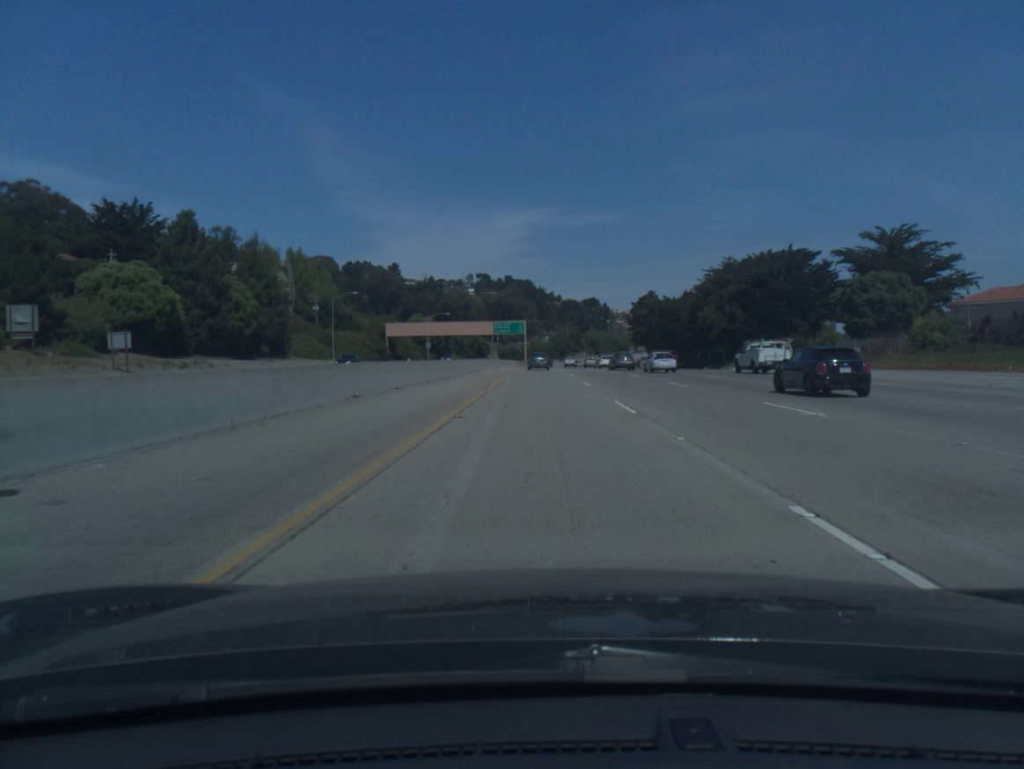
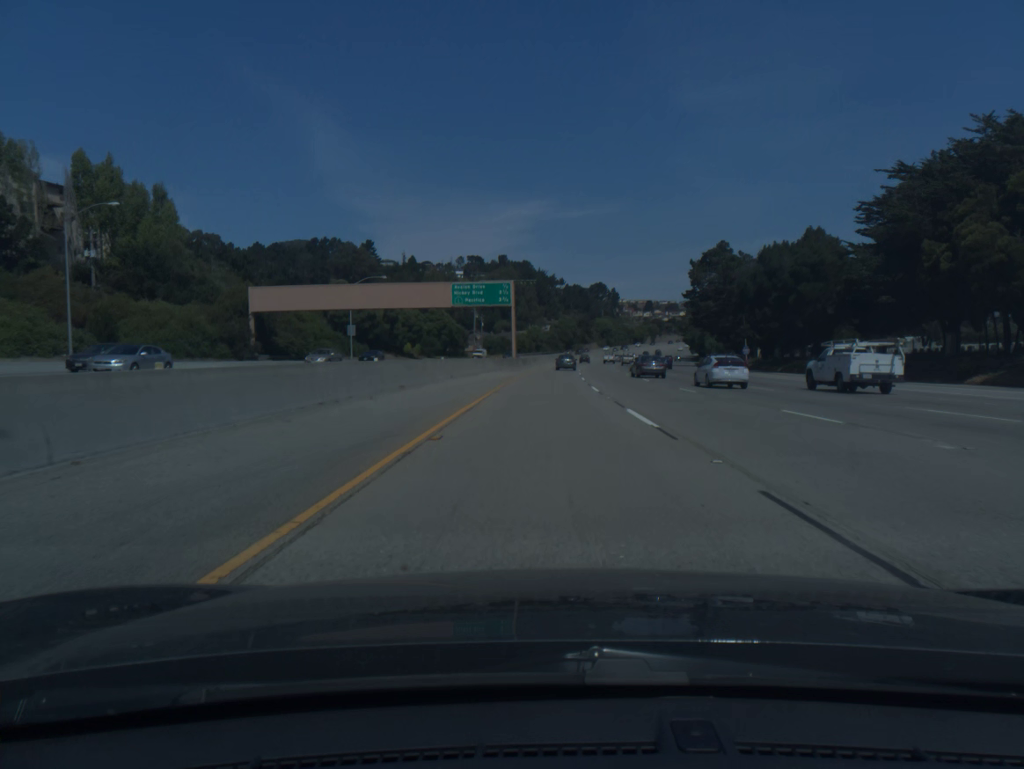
(-0.2, +80.1) m; 0°
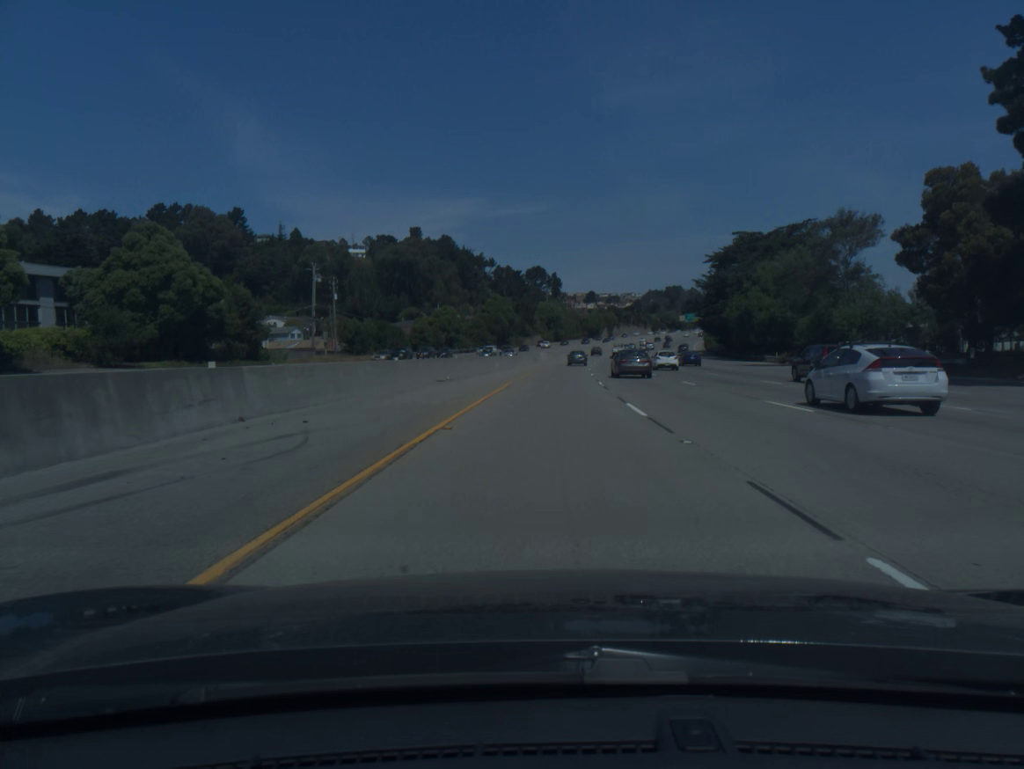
(+3.7, +100.6) m; +5°
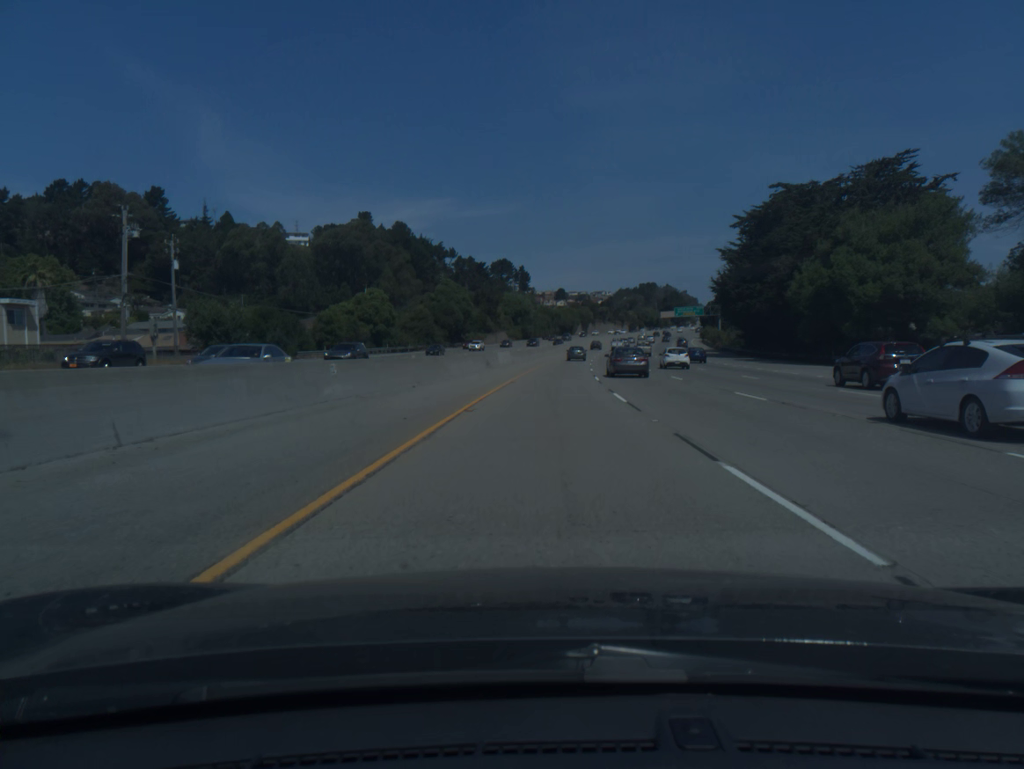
(+0.8, +40.3) m; +2°
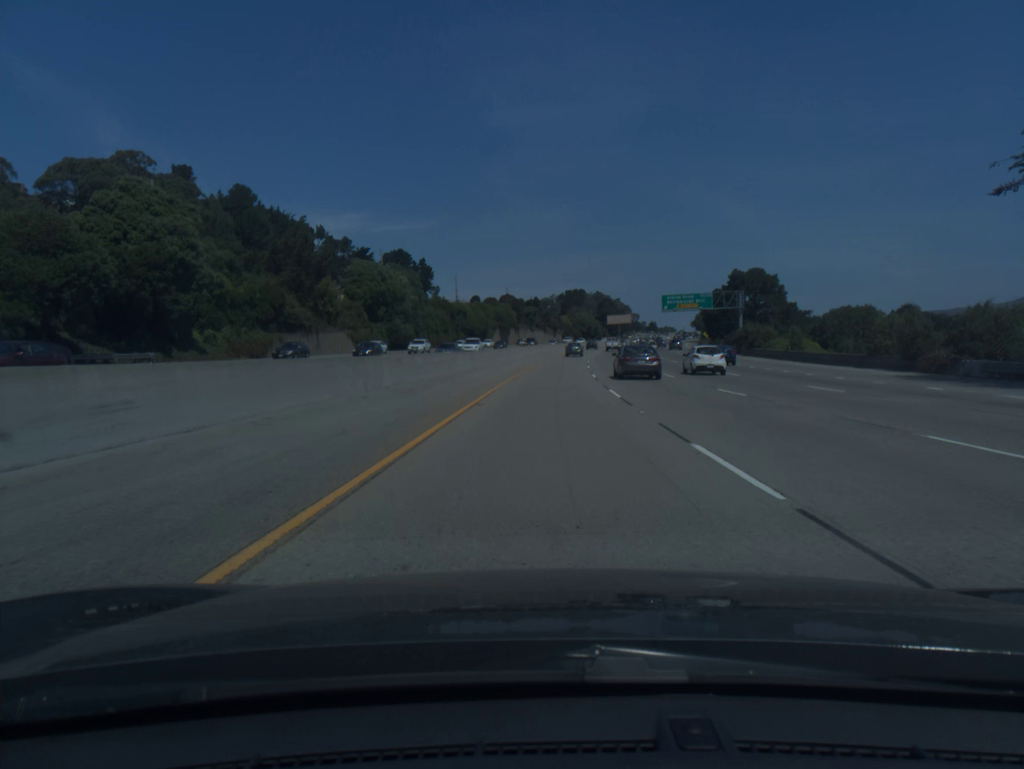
(+5.1, +100.0) m; +6°
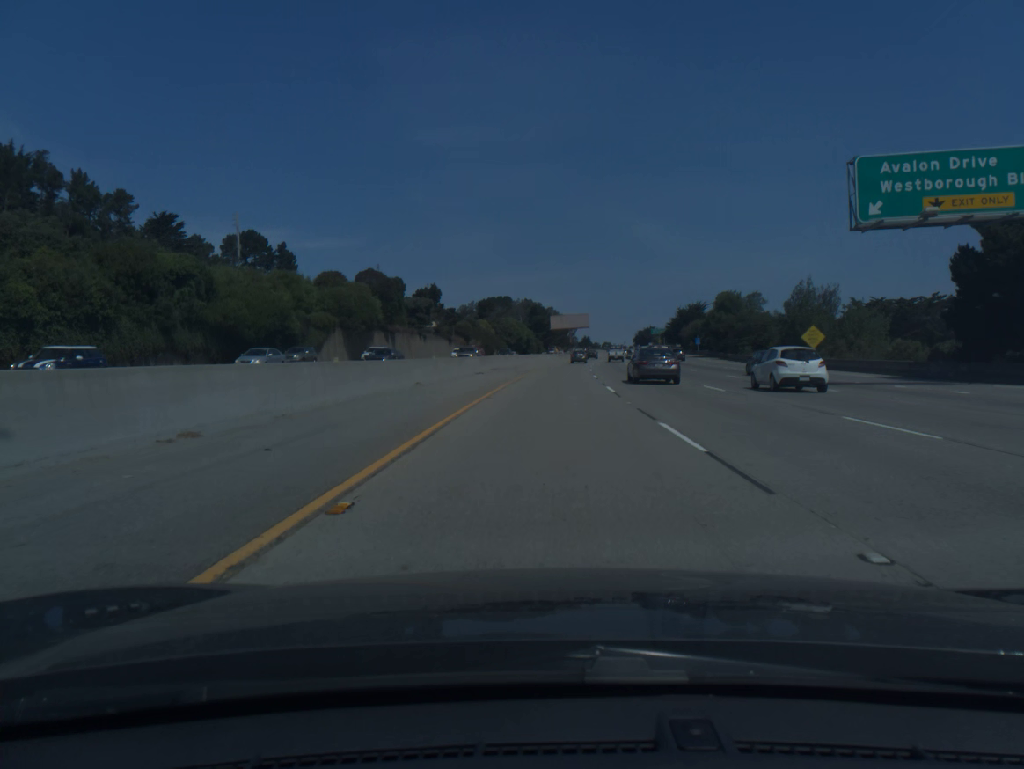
(+4.8, +99.1) m; +6°
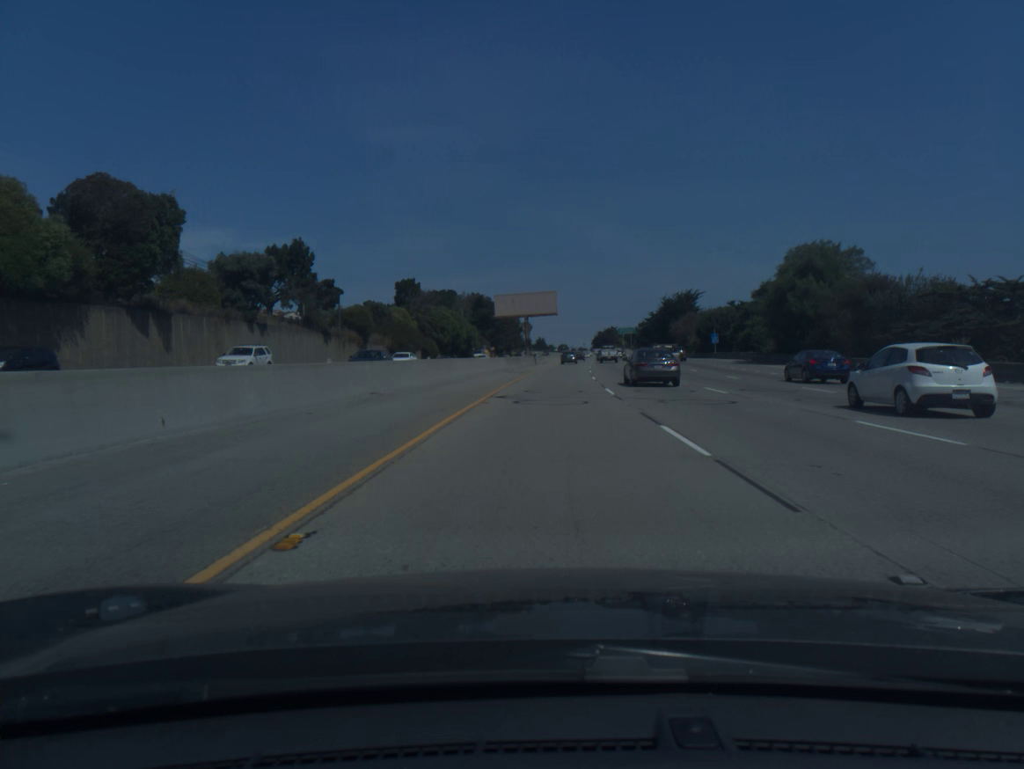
(+1.8, +59.2) m; +3°
